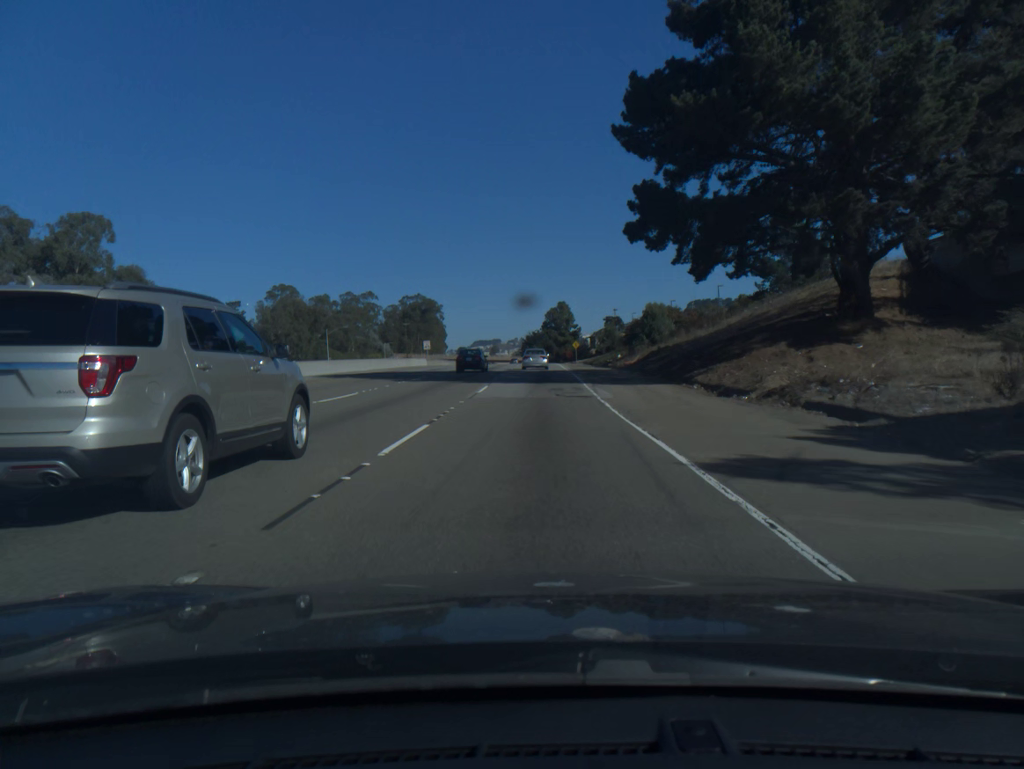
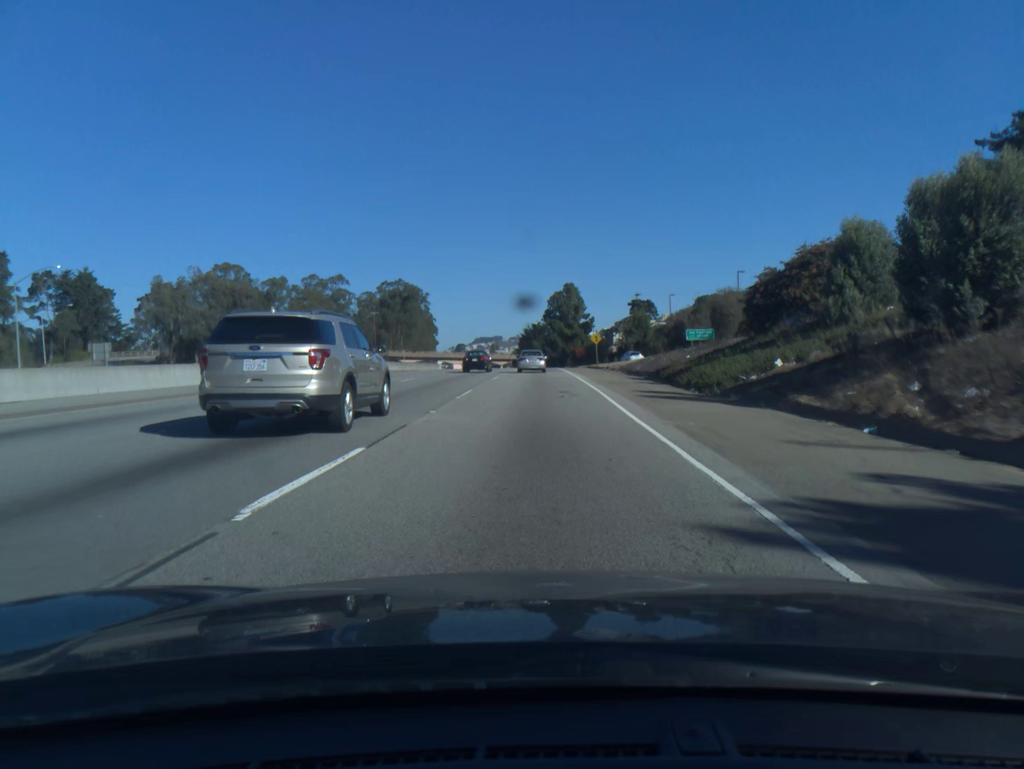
(0.0, +47.4) m; 0°
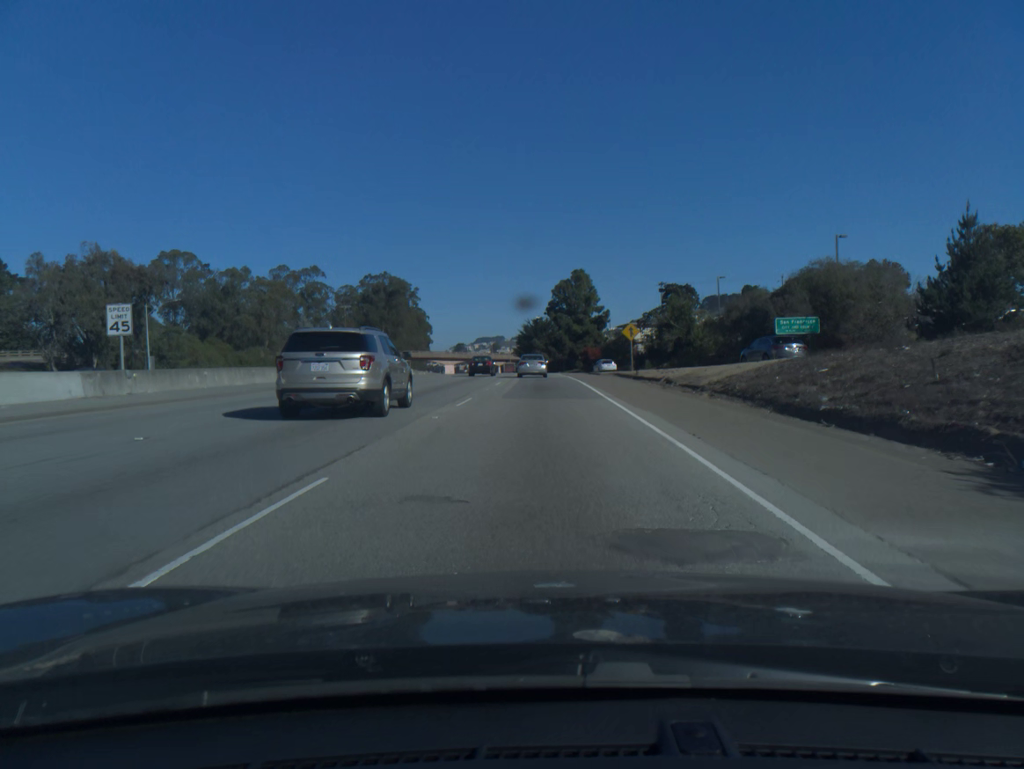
(0.0, +30.6) m; 0°
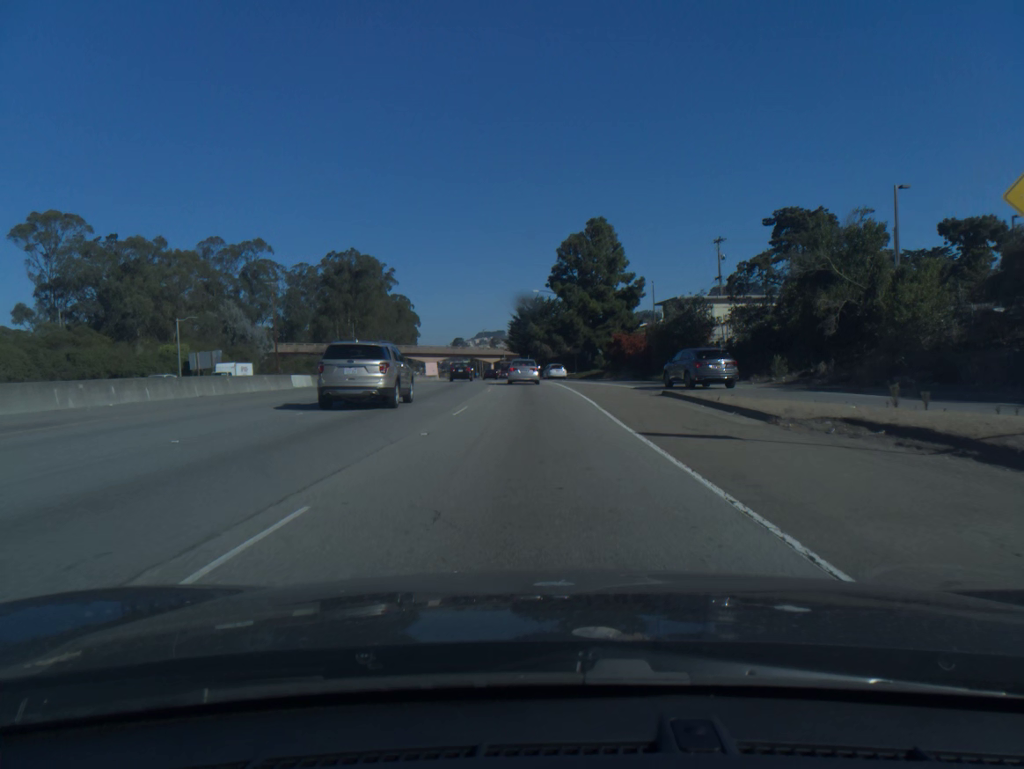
(+0.1, +44.5) m; 0°
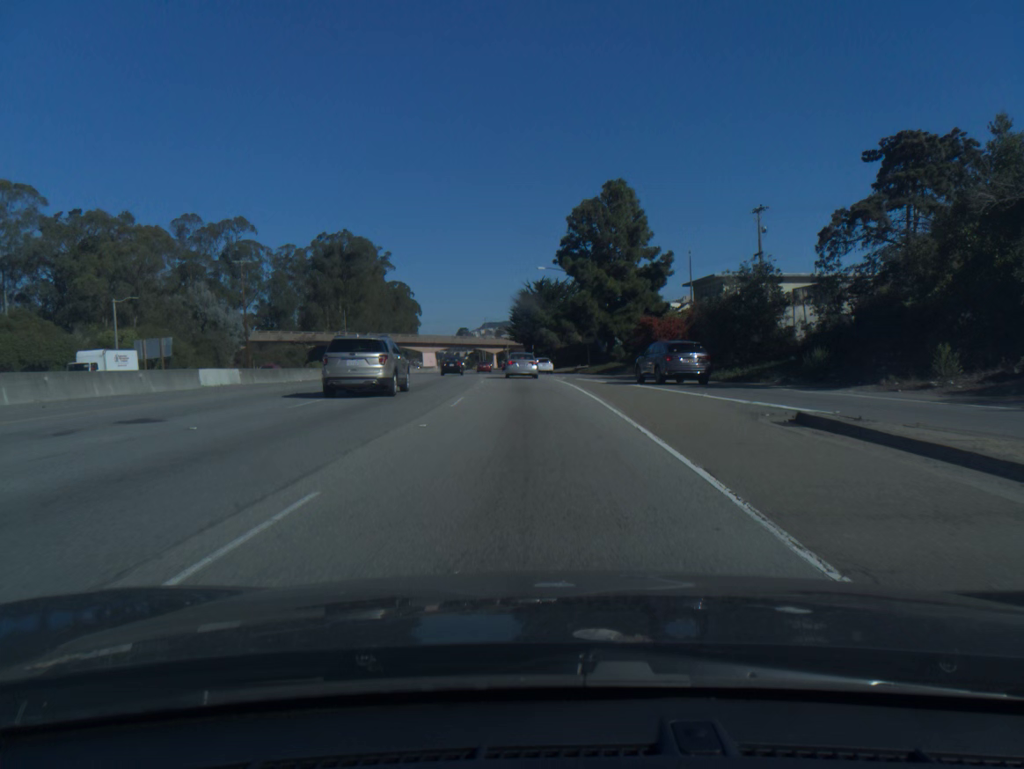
(0.0, +14.5) m; 0°
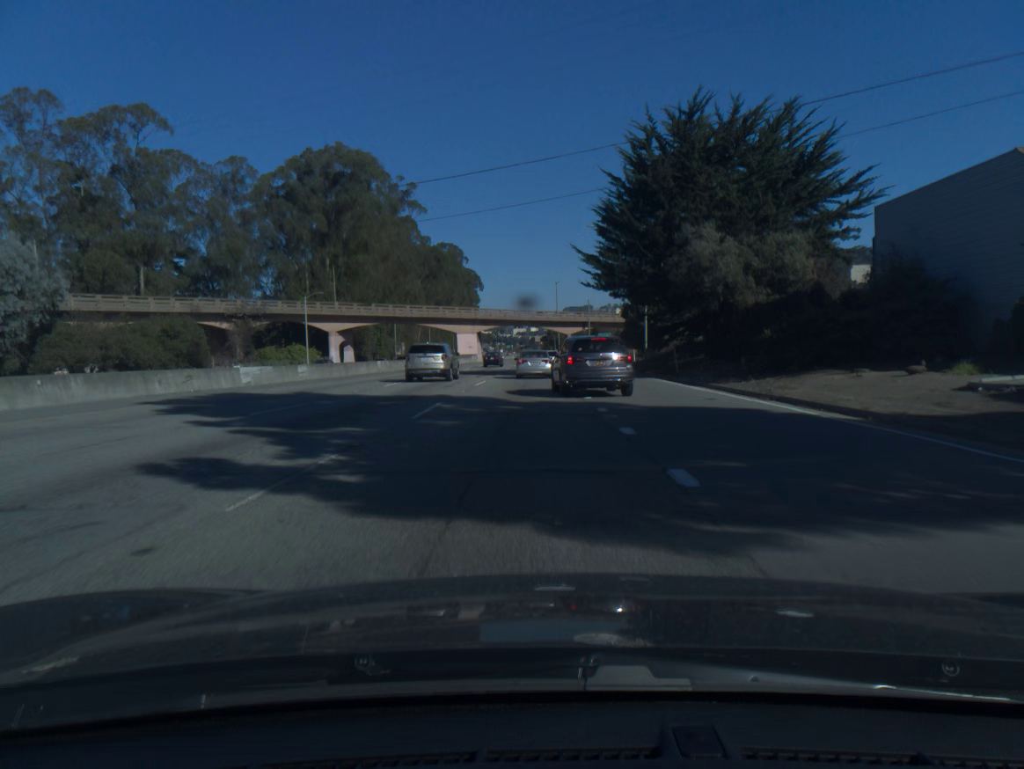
(-3.1, +70.0) m; -6°
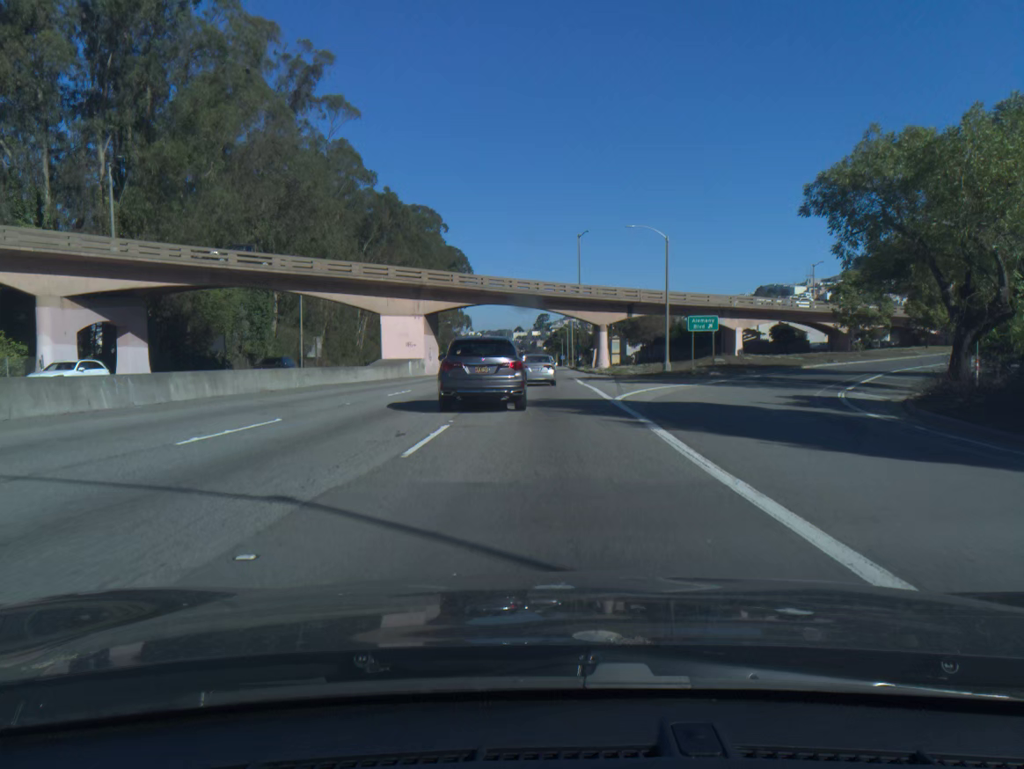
(-1.0, +64.0) m; 0°
